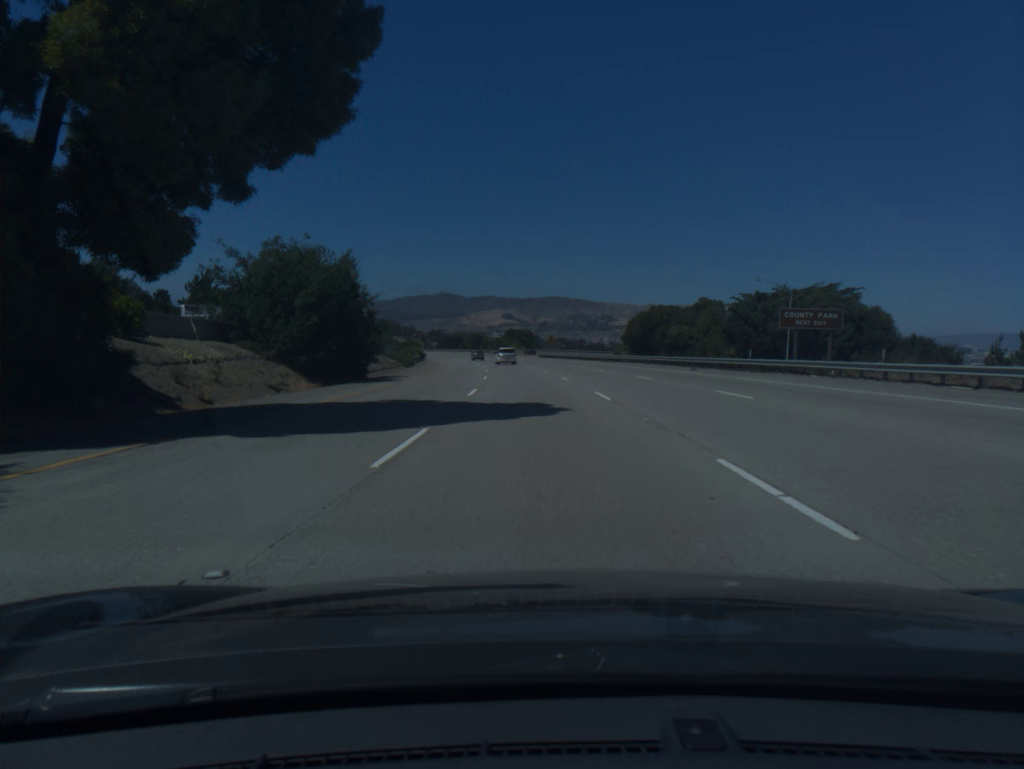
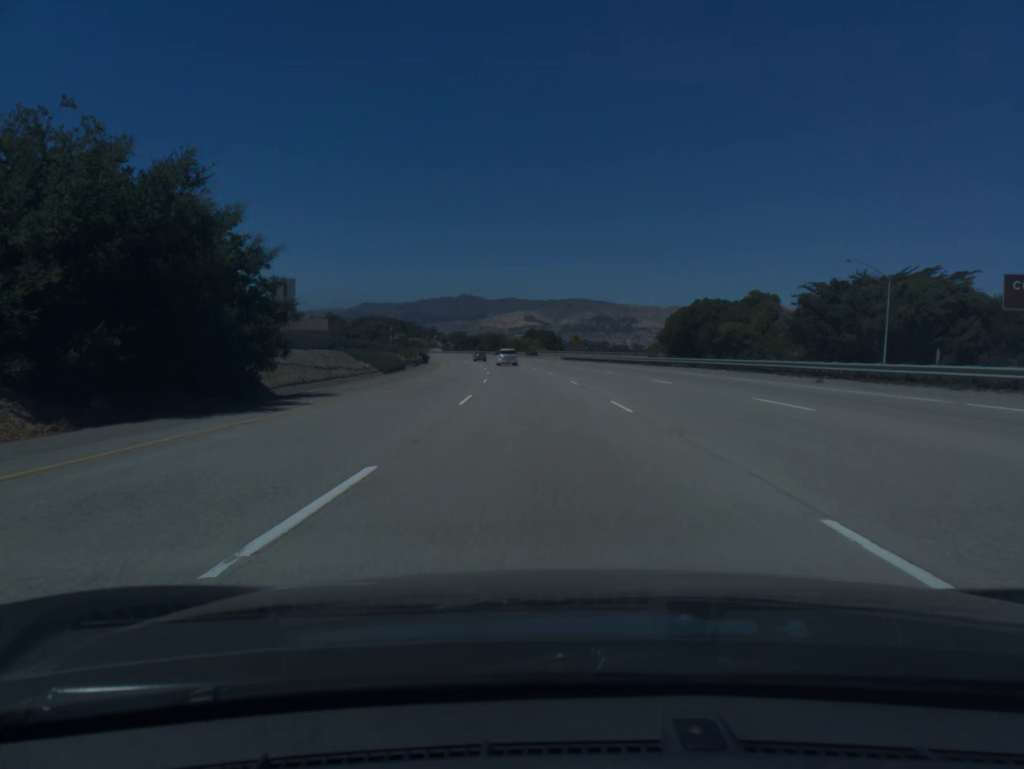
(-0.3, +18.5) m; -2°
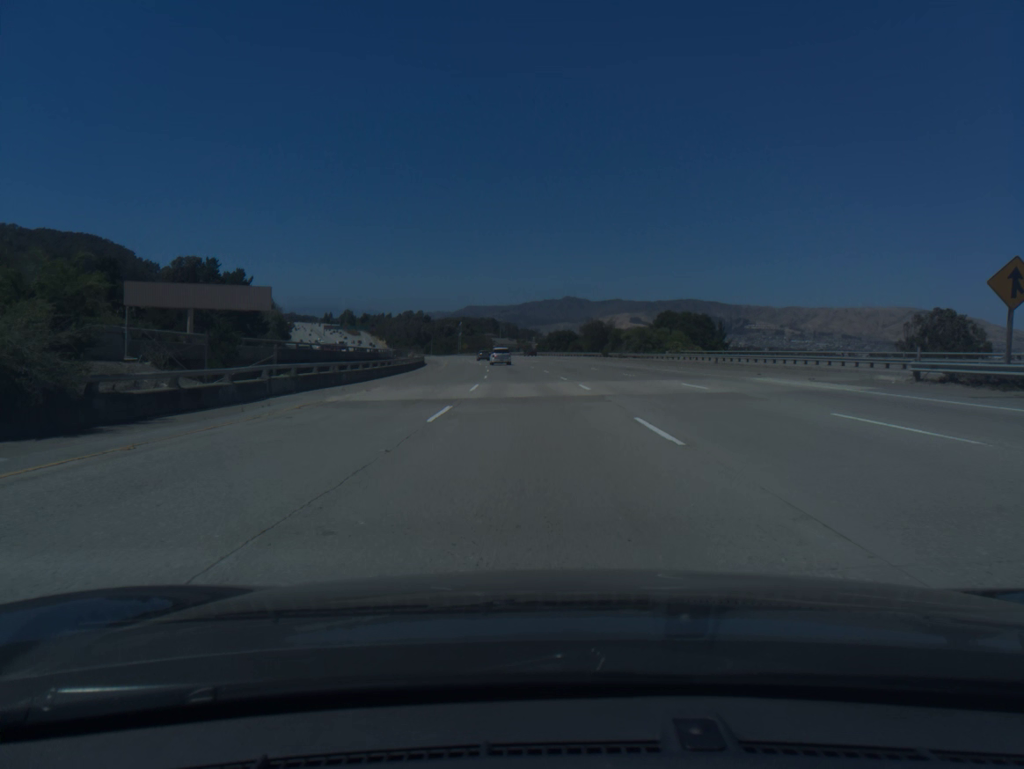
(-6.0, +92.1) m; -8°
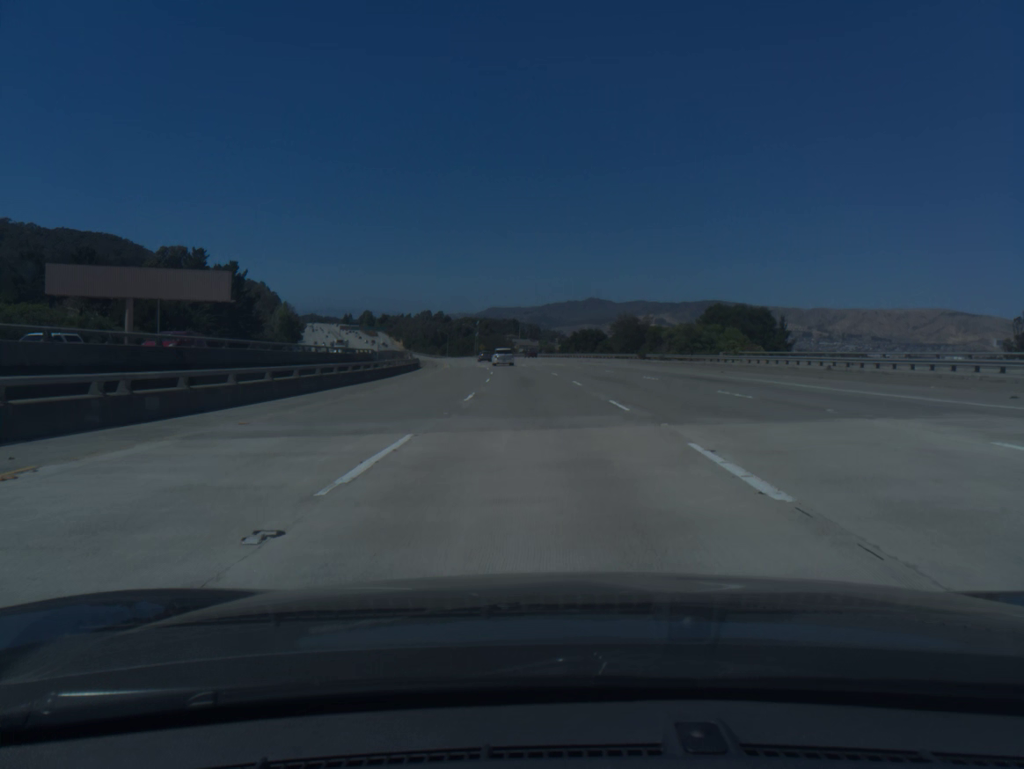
(-0.3, +18.5) m; -2°
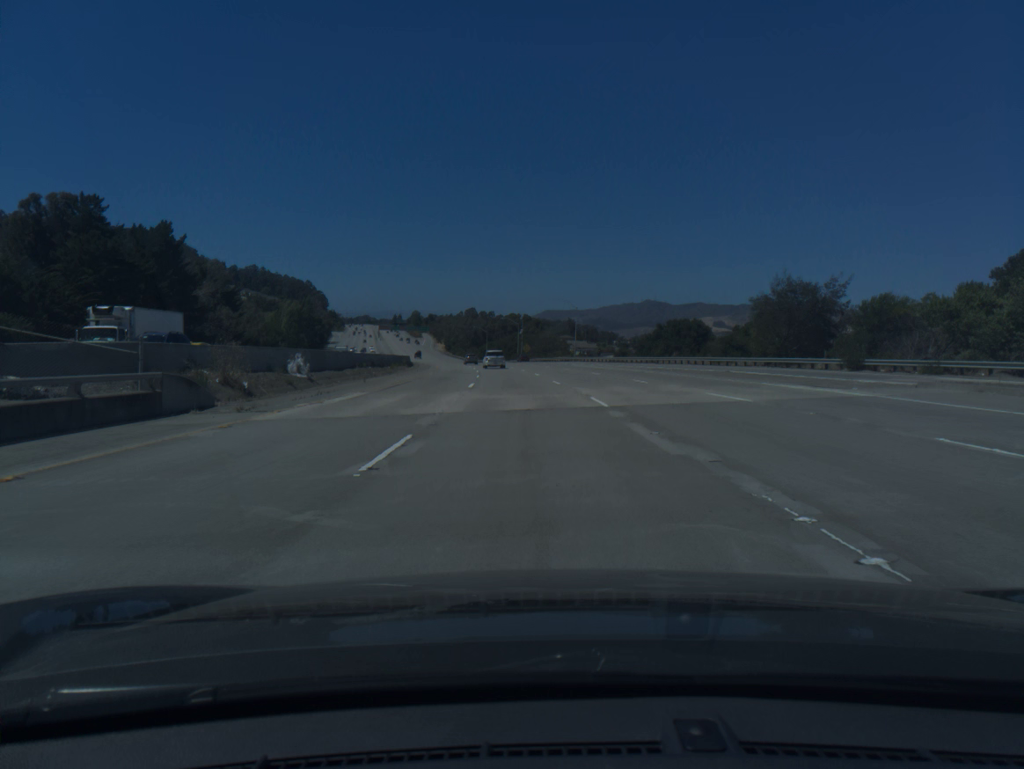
(-2.0, +55.2) m; -4°
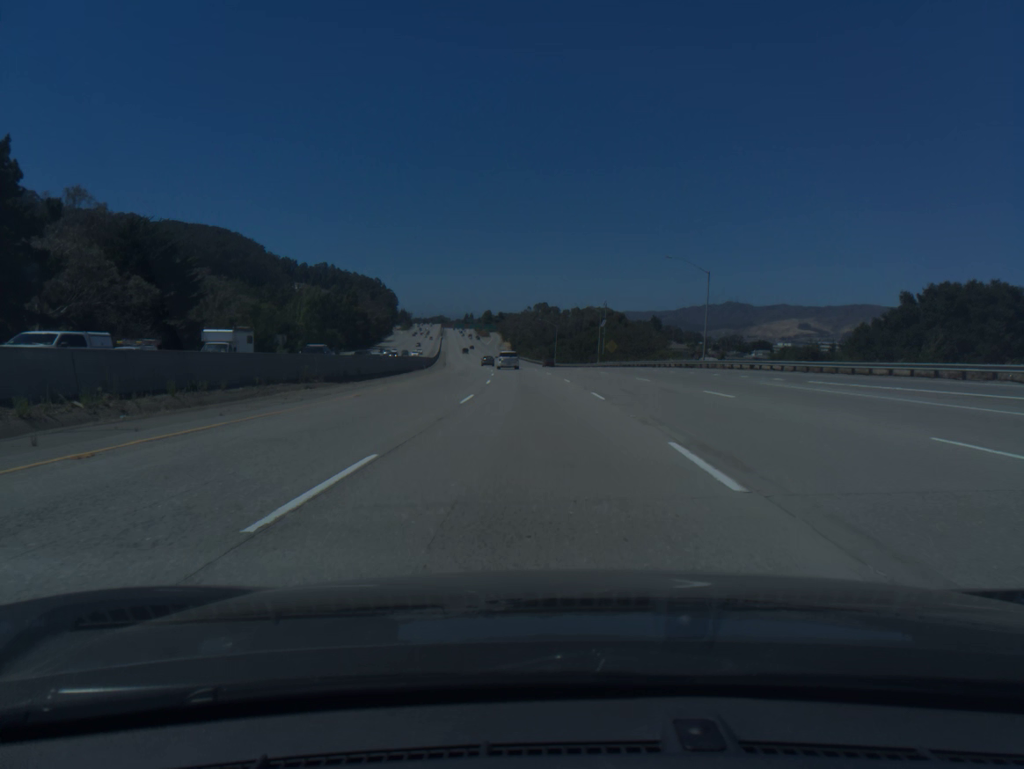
(-2.5, +55.0) m; -5°
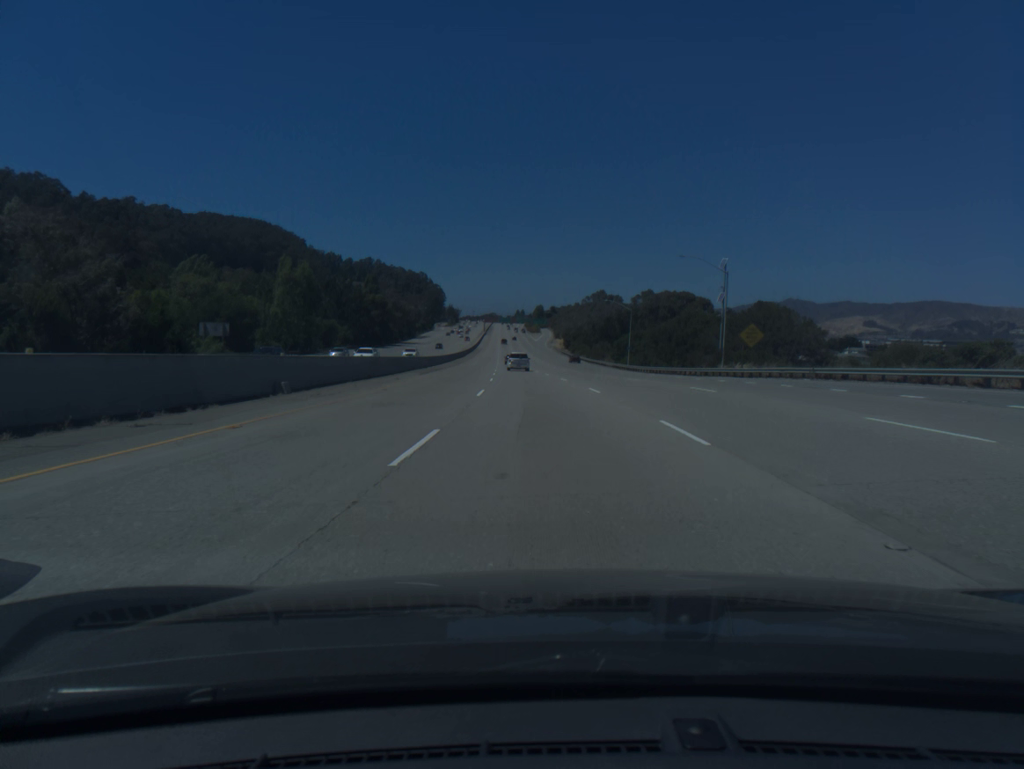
(-2.1, +55.0) m; -4°
